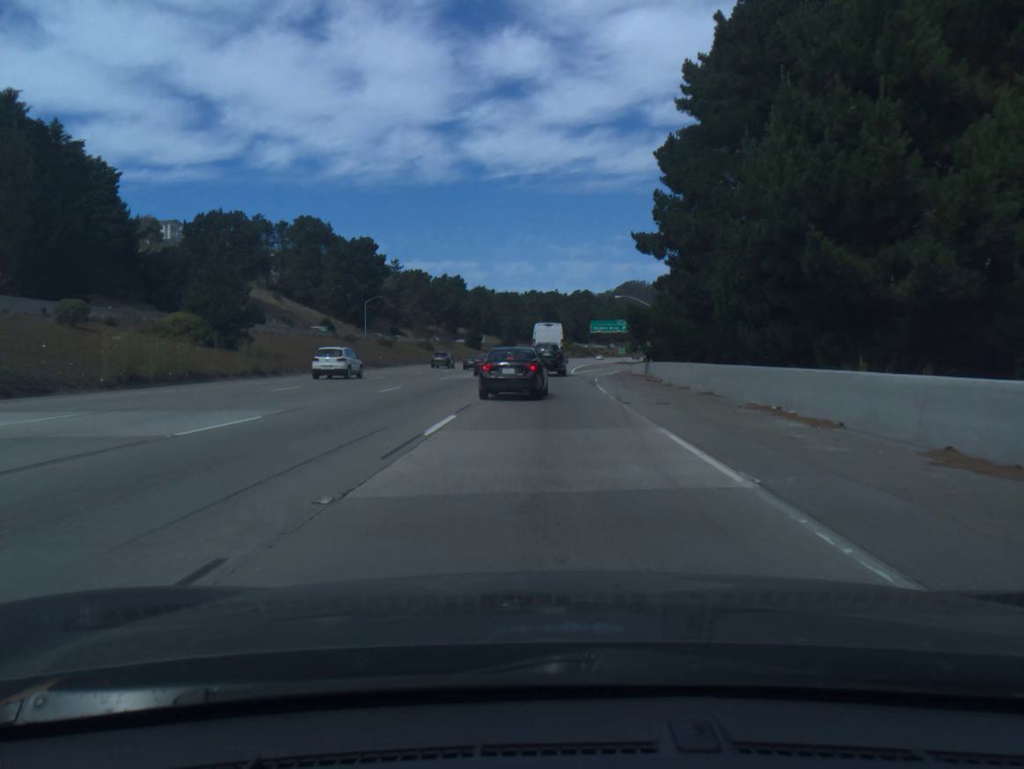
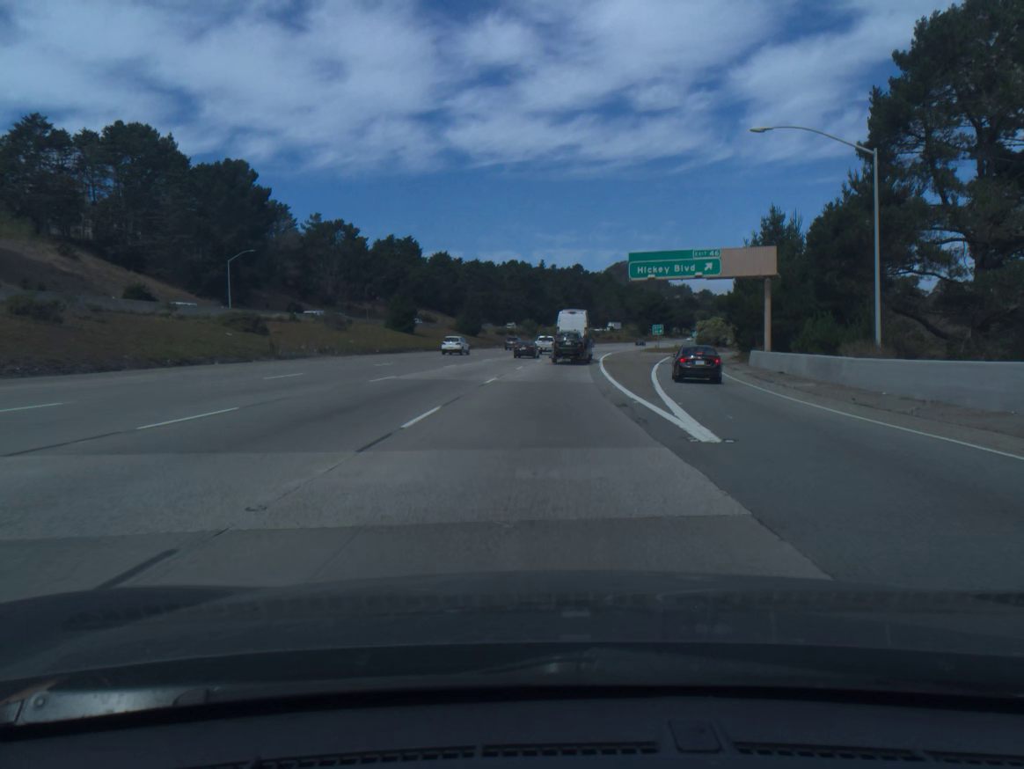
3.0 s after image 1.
(+0.9, +73.0) m; +1°
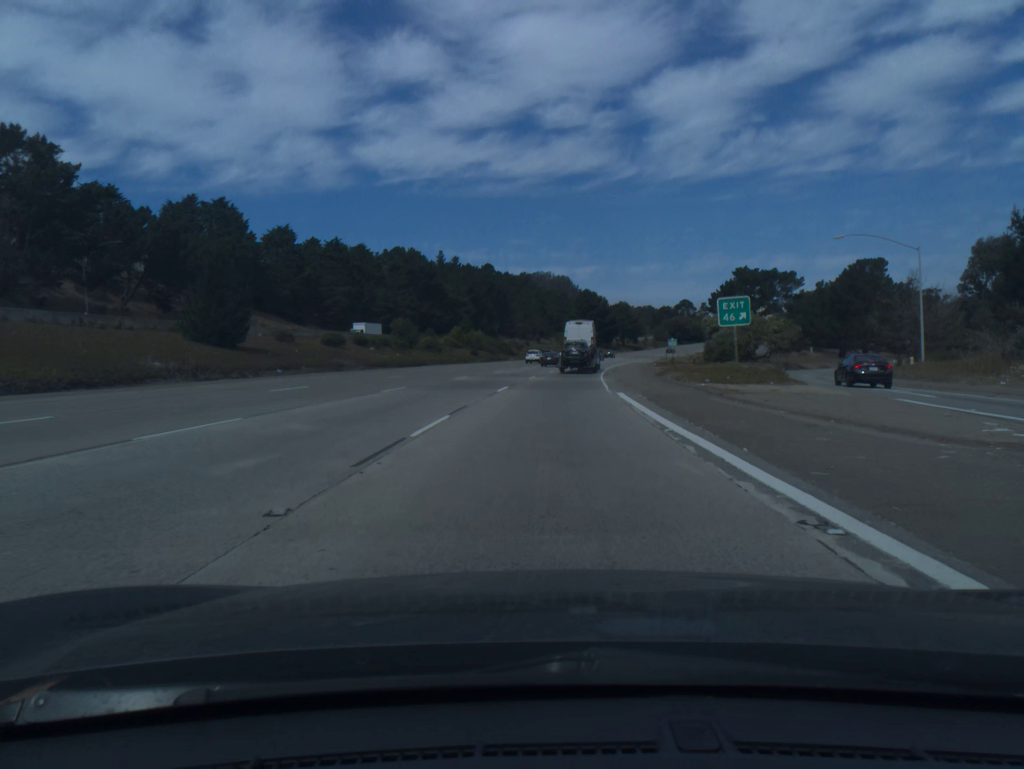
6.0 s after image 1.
(+3.3, +72.5) m; +6°
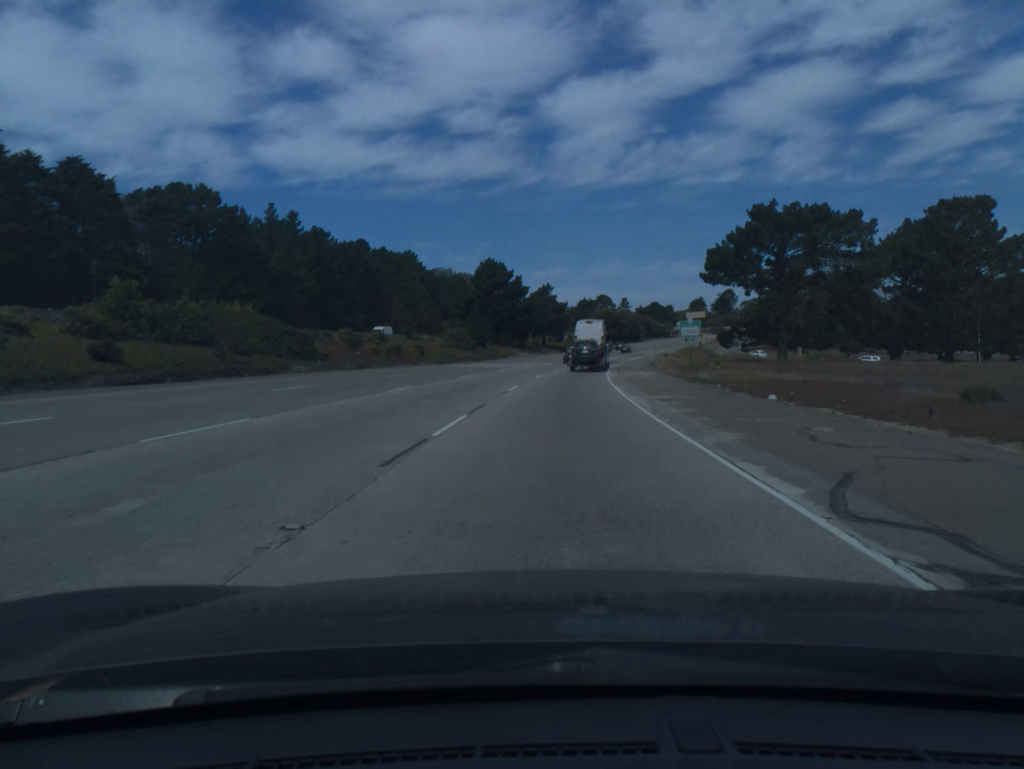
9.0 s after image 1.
(+4.1, +72.4) m; +7°
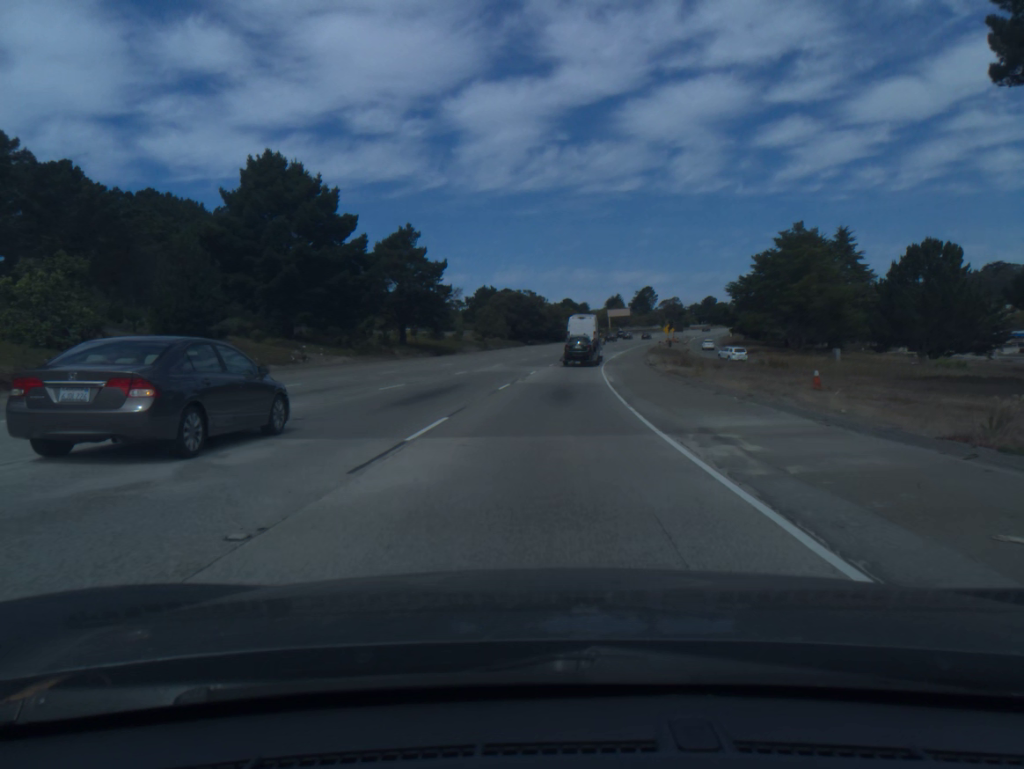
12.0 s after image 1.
(+4.8, +72.4) m; +7°
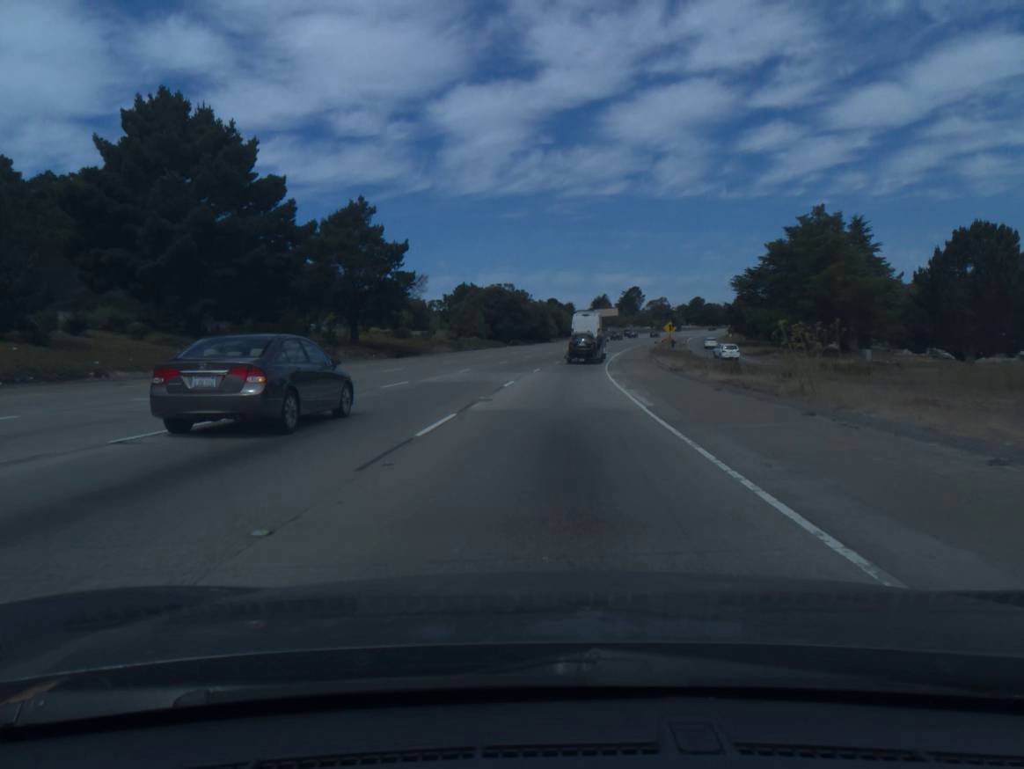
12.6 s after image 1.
(+0.1, +14.6) m; +1°
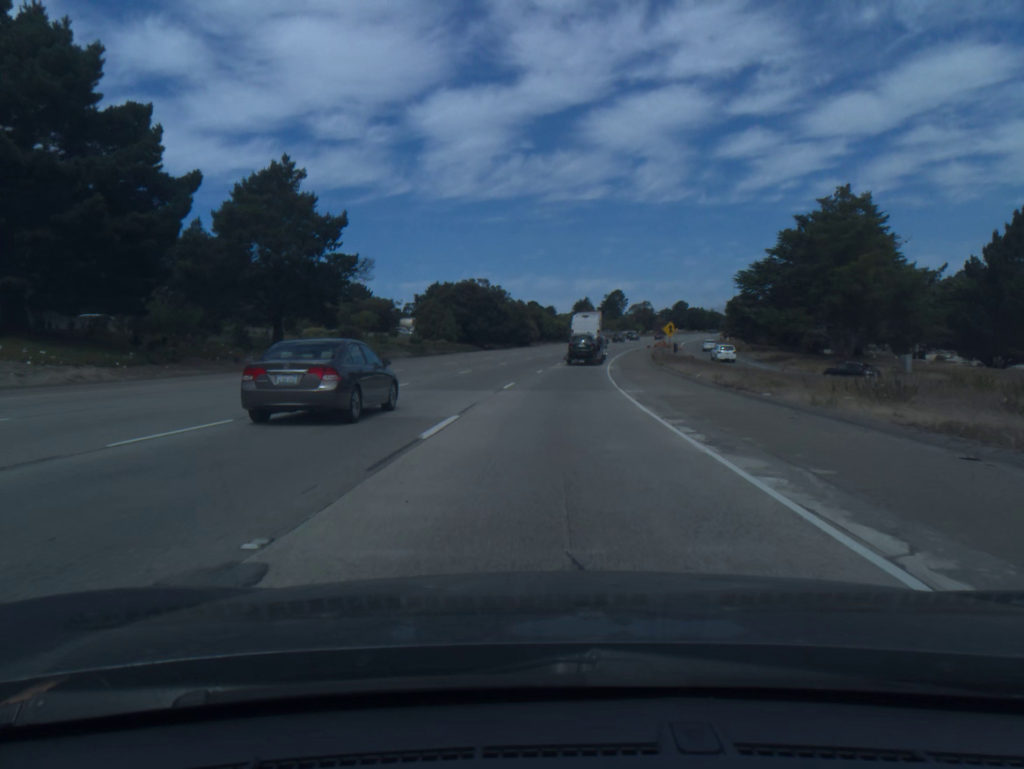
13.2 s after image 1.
(+0.2, +14.6) m; +1°
